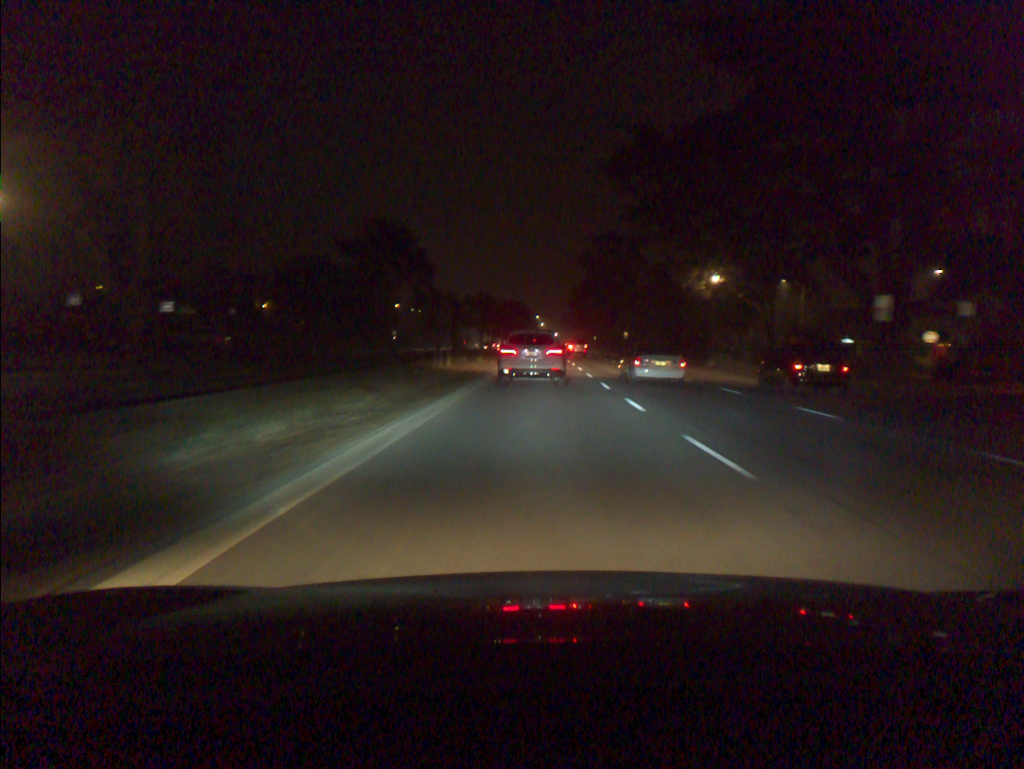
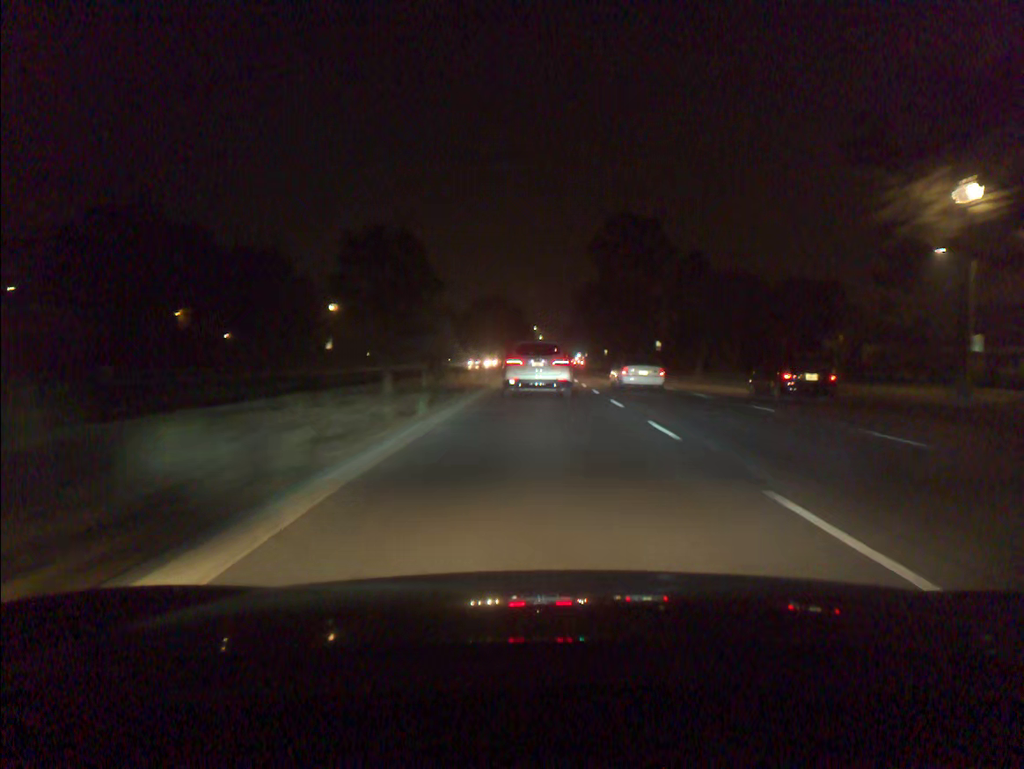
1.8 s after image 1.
(0.0, +33.1) m; 0°
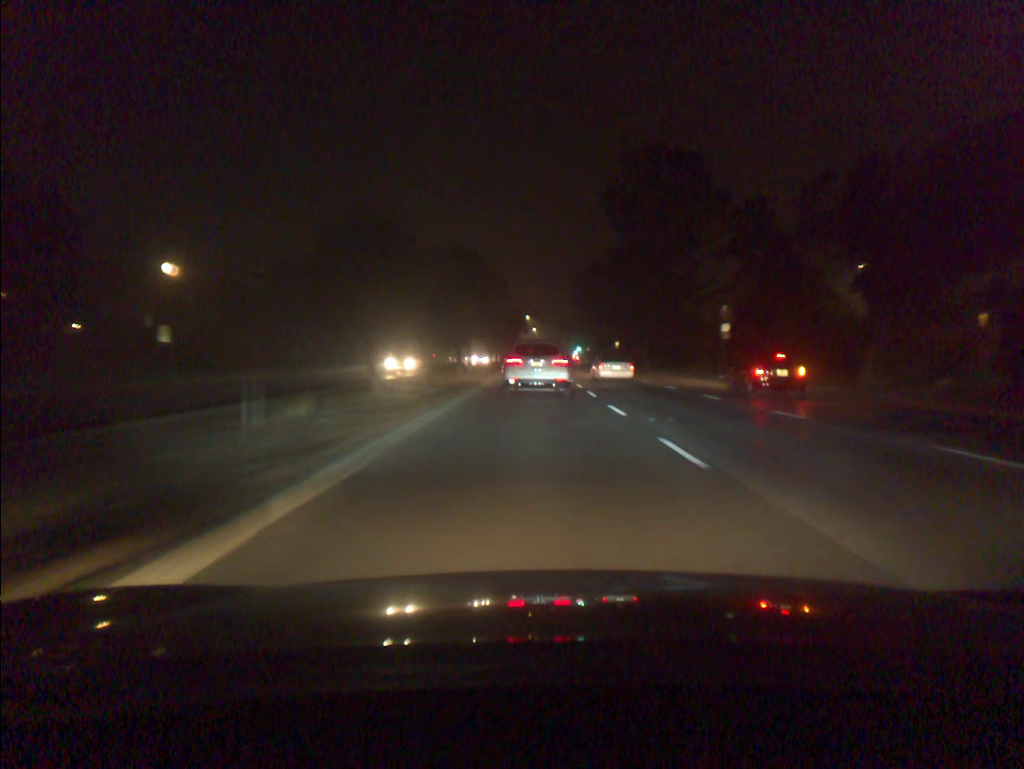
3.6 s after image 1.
(+0.1, +32.2) m; 0°
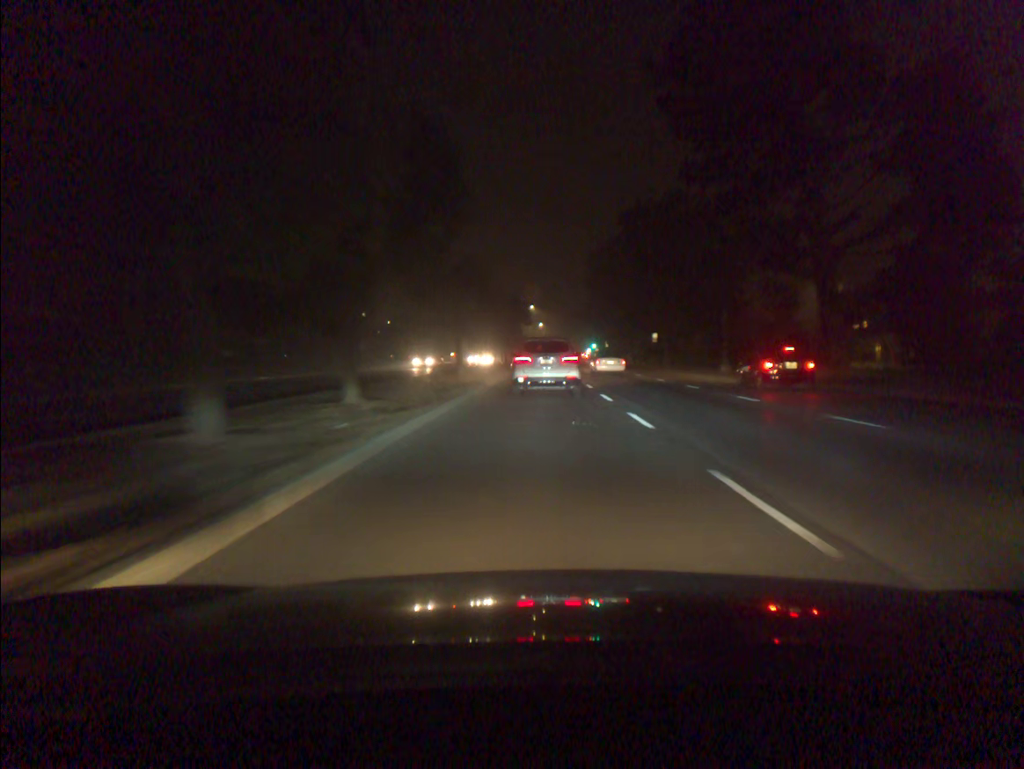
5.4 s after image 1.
(-0.2, +32.4) m; -1°
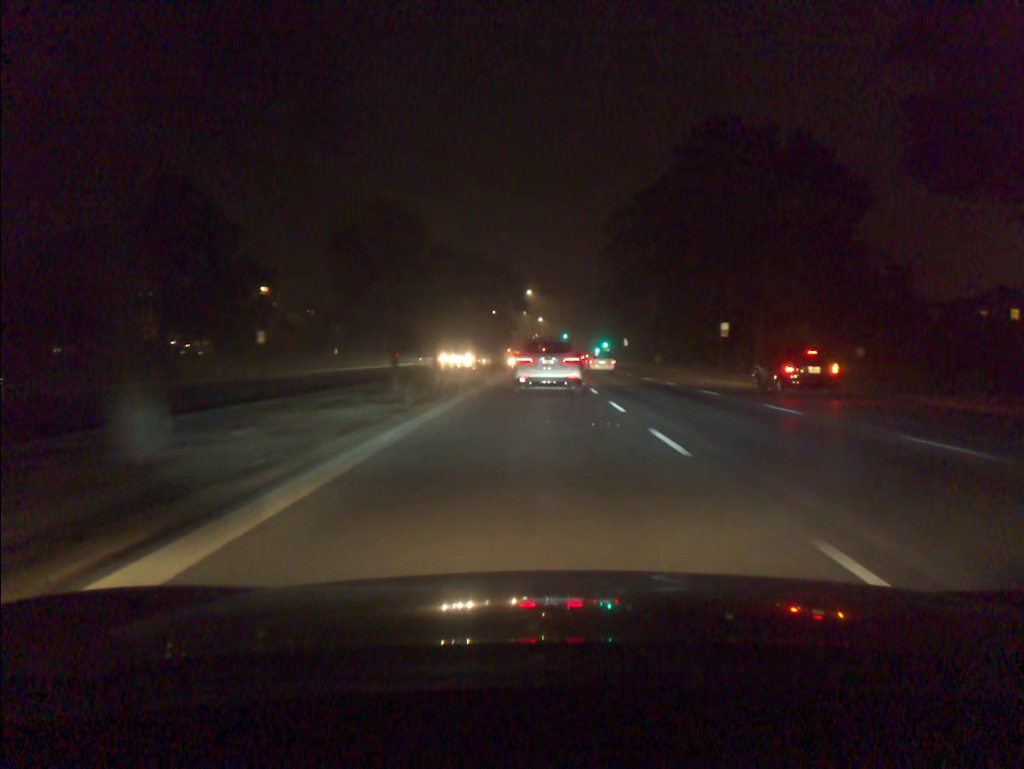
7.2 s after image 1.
(0.0, +32.1) m; 0°
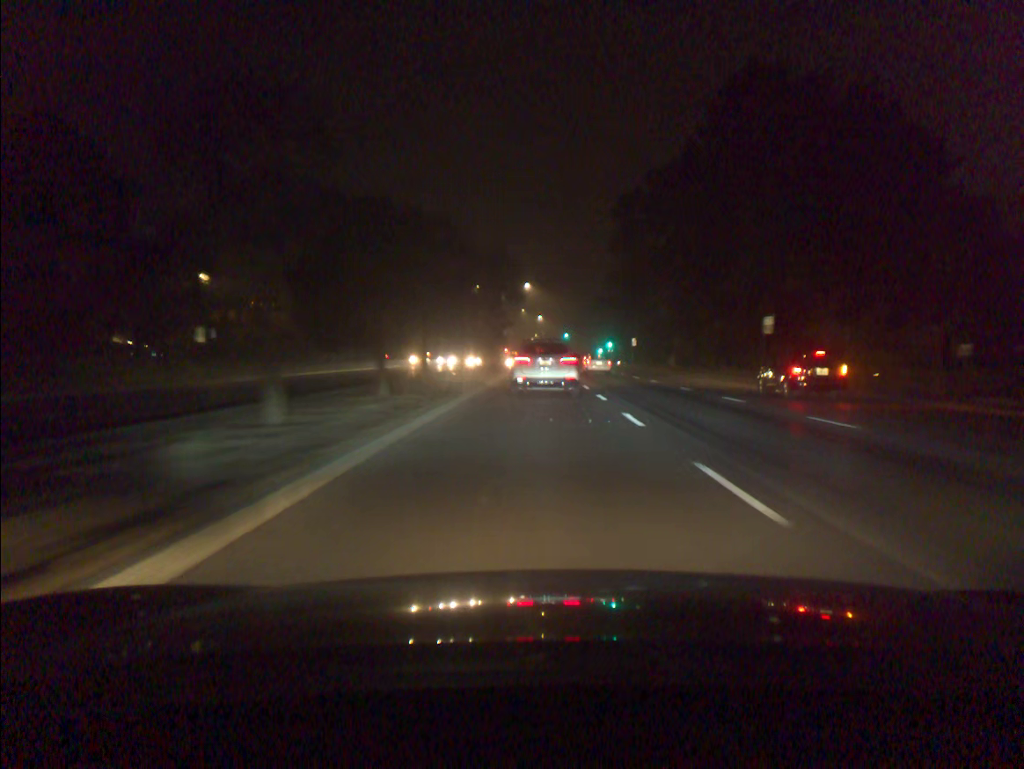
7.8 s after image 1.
(0.0, +10.5) m; 0°
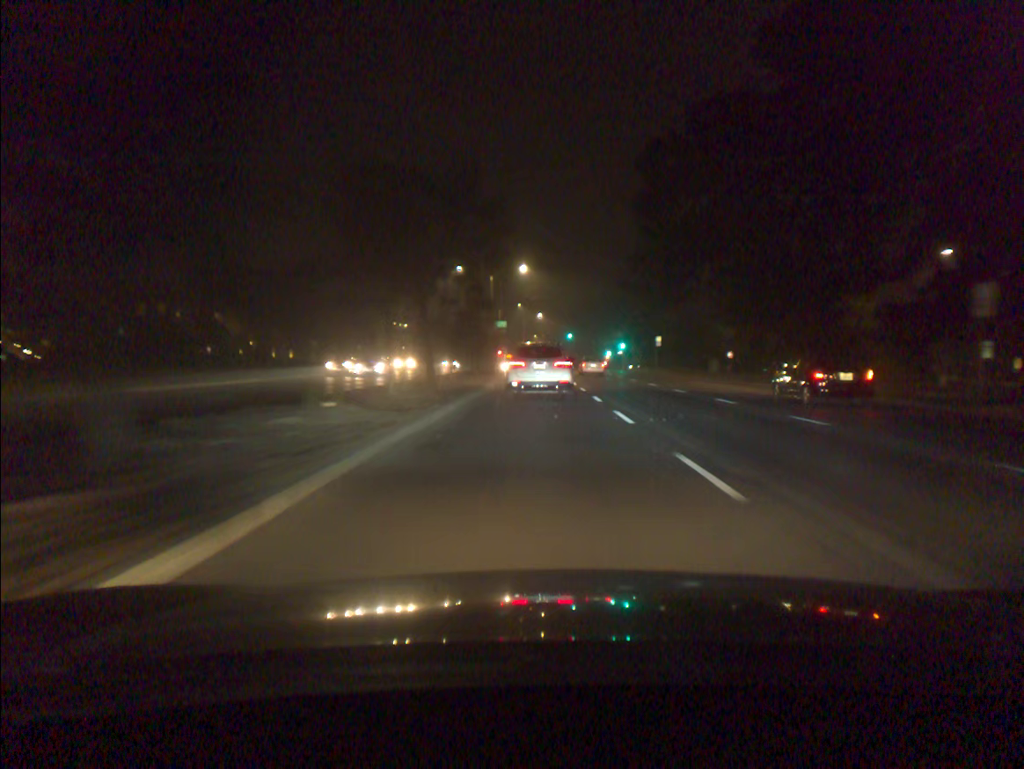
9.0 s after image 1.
(0.0, +20.8) m; 0°
